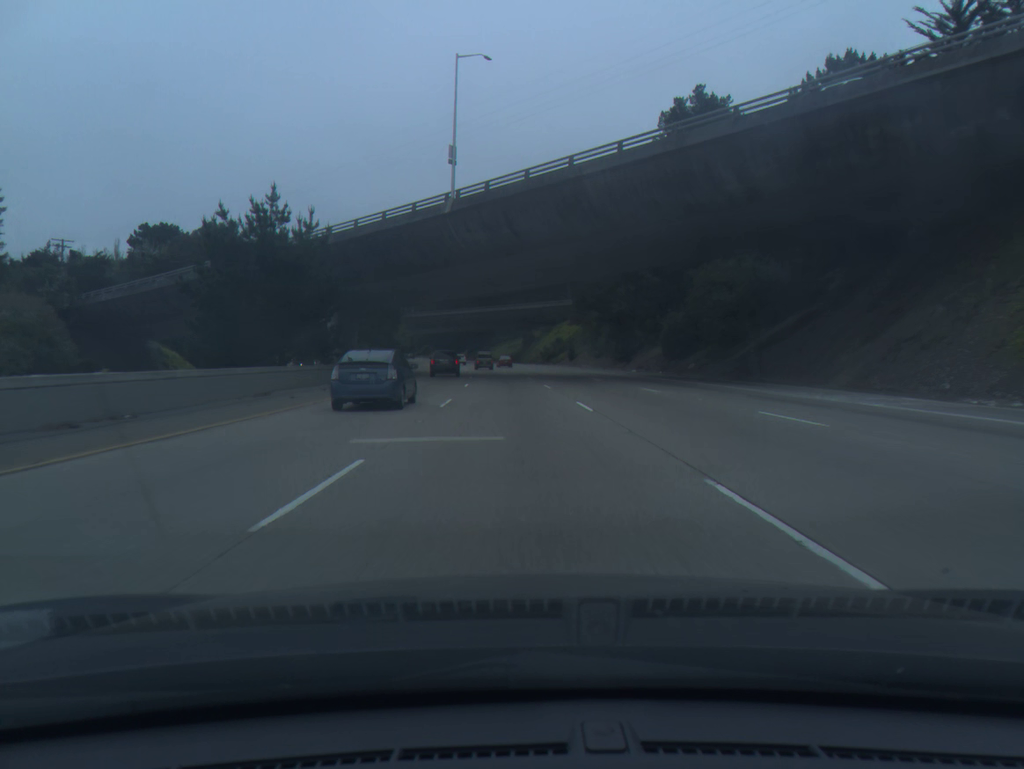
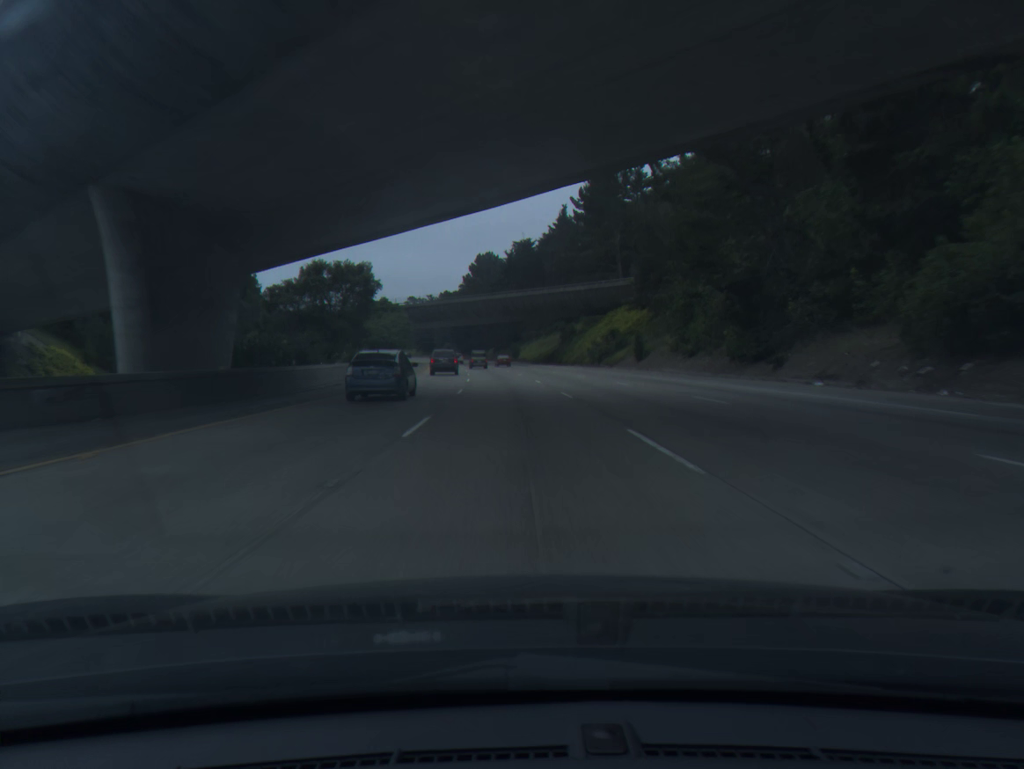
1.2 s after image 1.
(-0.9, +37.4) m; -3°
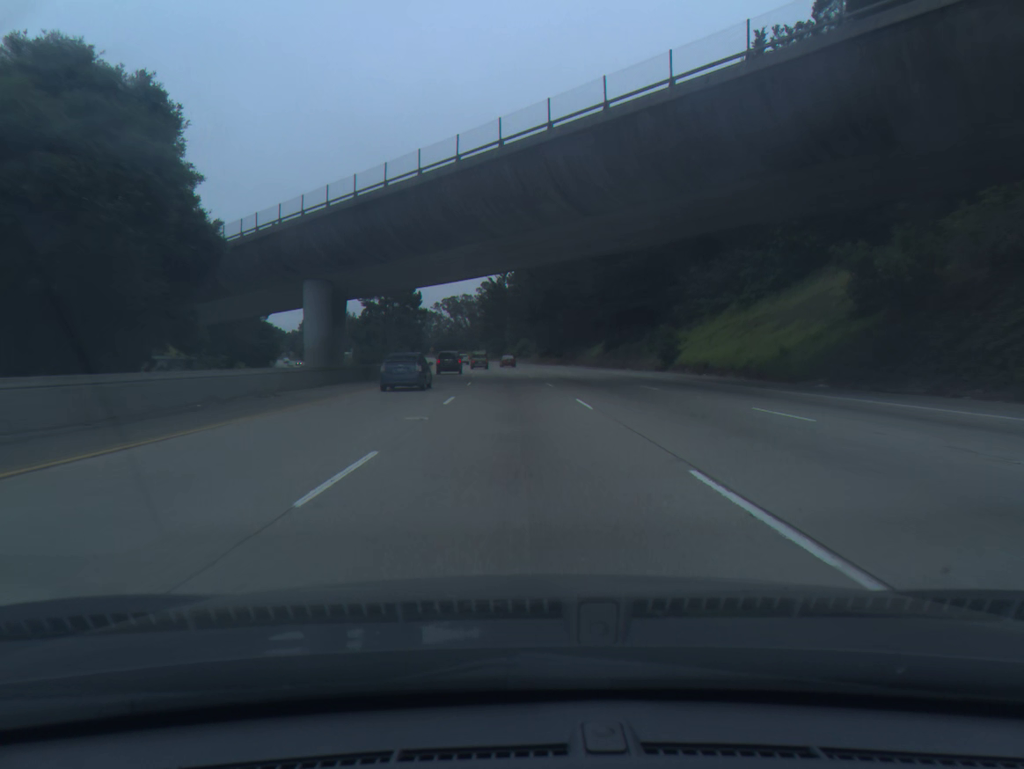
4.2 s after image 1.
(-4.8, +93.3) m; -6°
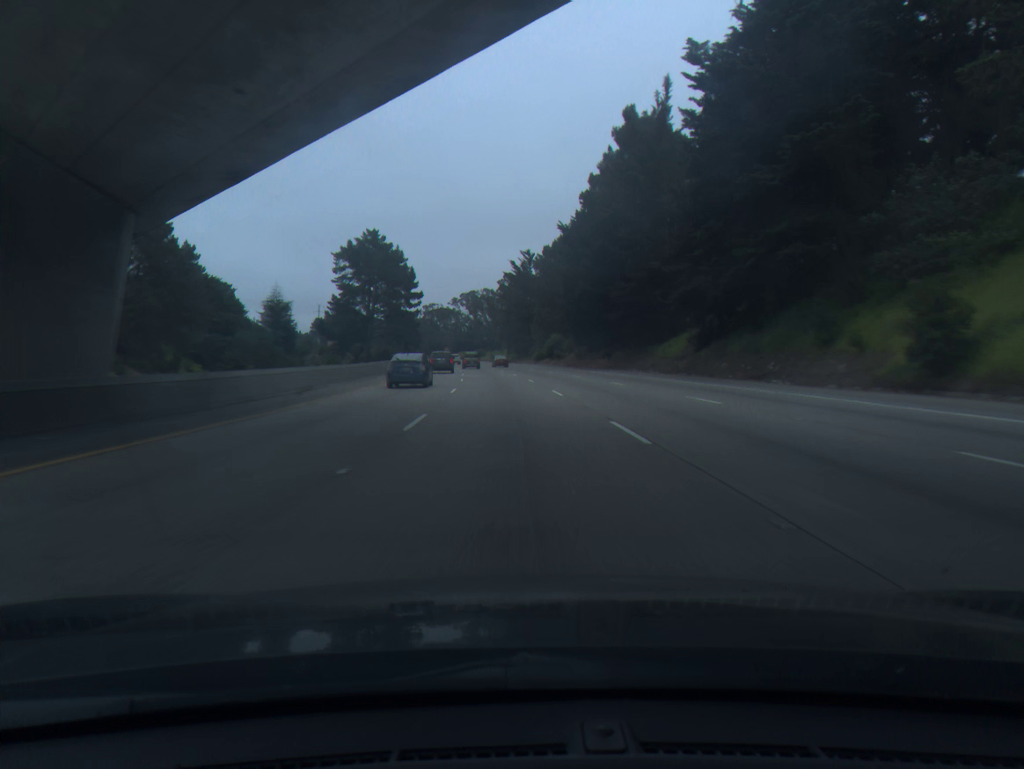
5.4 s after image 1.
(-0.7, +37.3) m; -2°
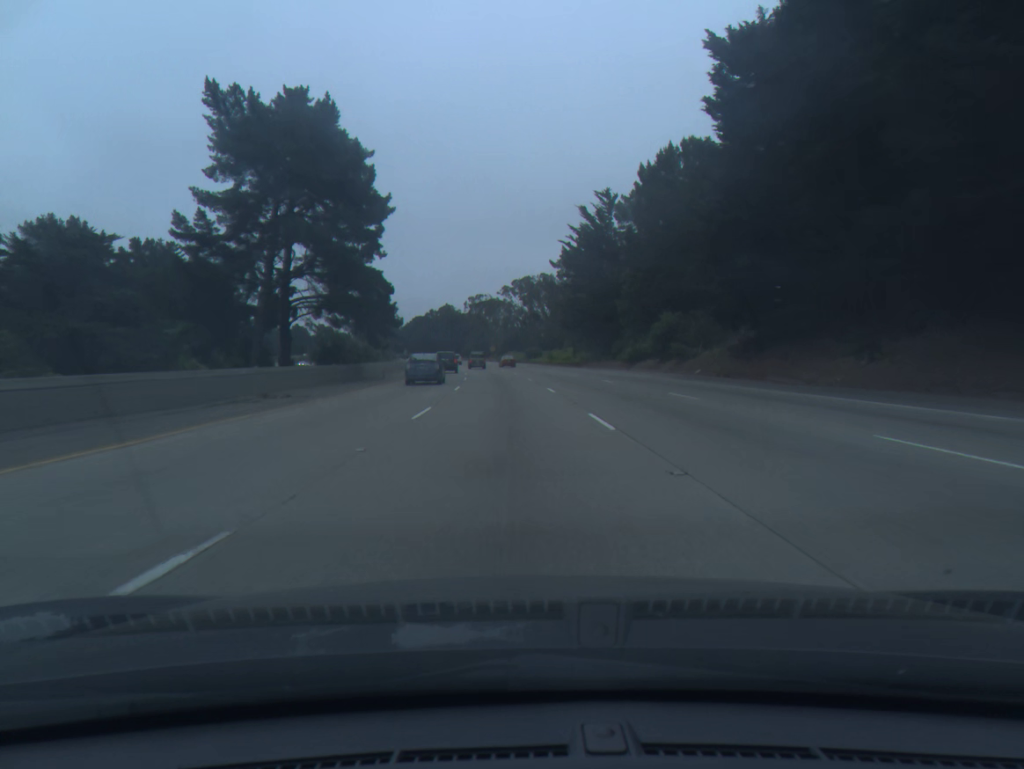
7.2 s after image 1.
(-1.9, +55.9) m; -4°
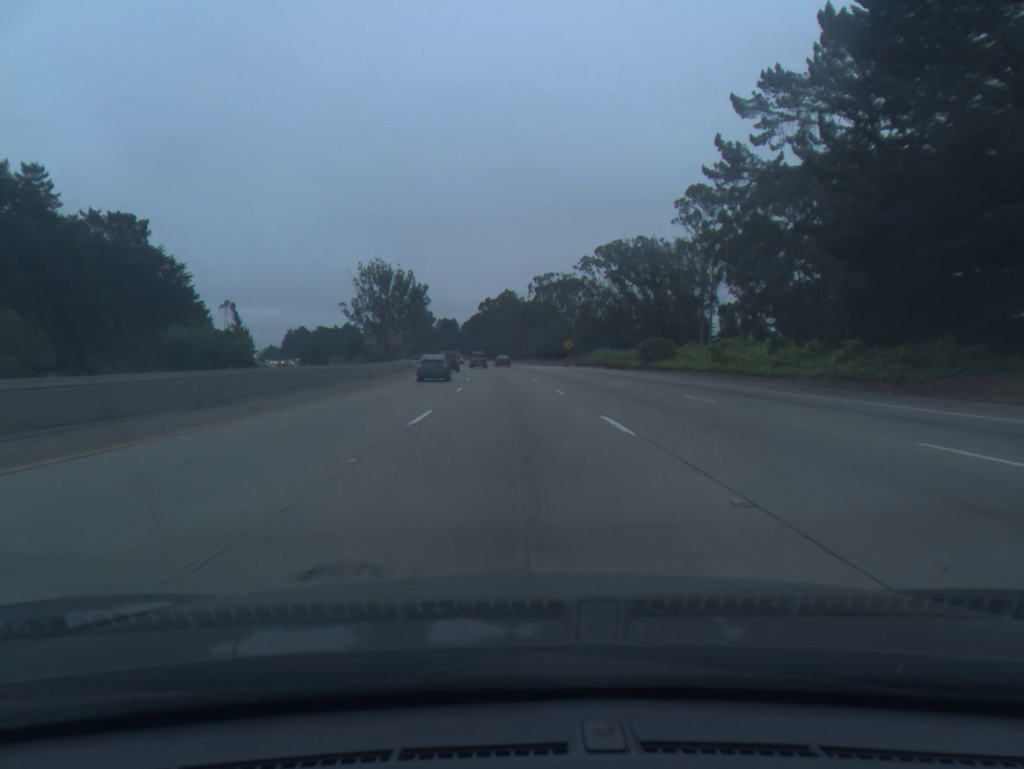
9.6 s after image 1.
(-3.4, +74.3) m; -5°
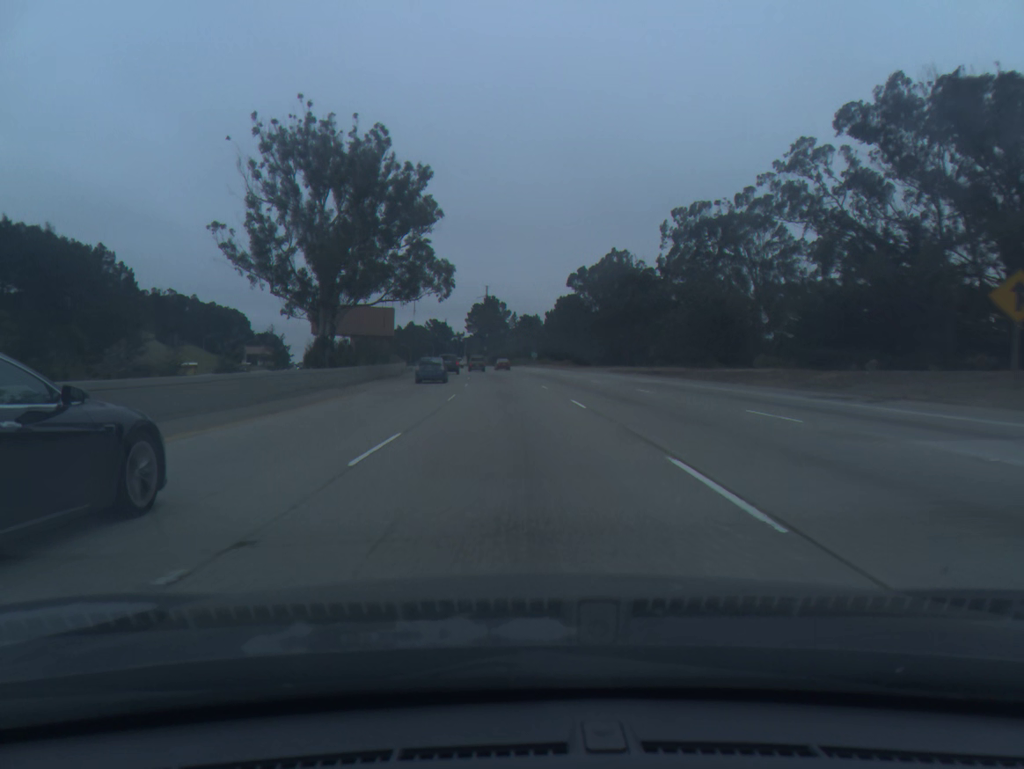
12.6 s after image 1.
(-4.9, +93.2) m; -6°
